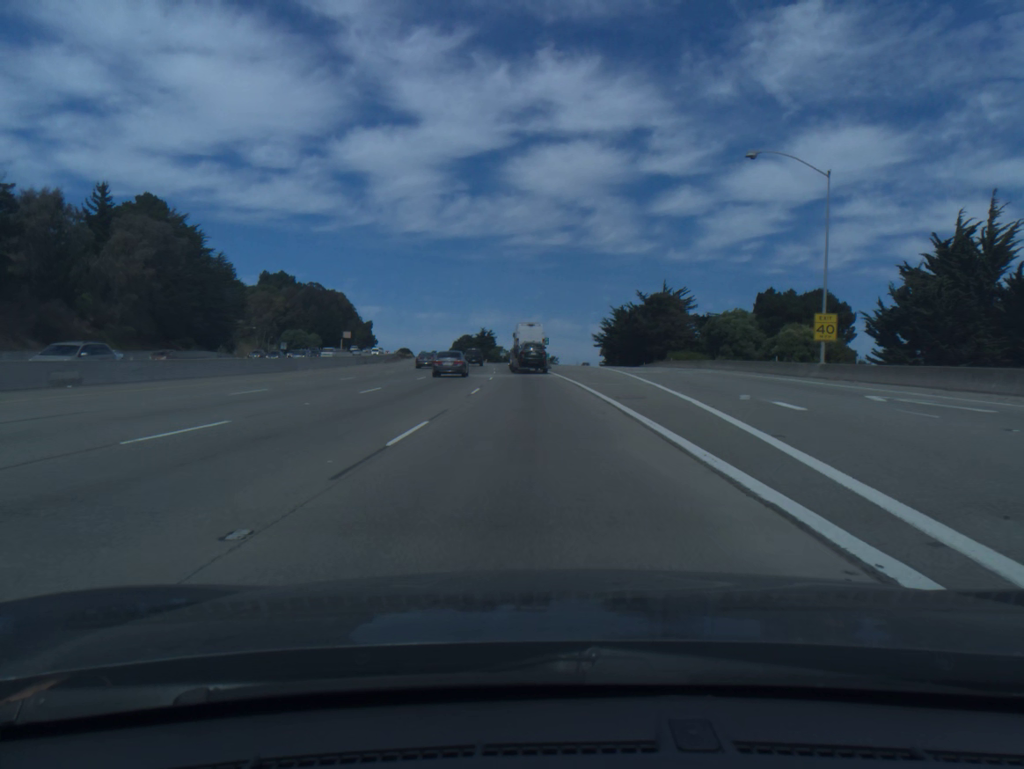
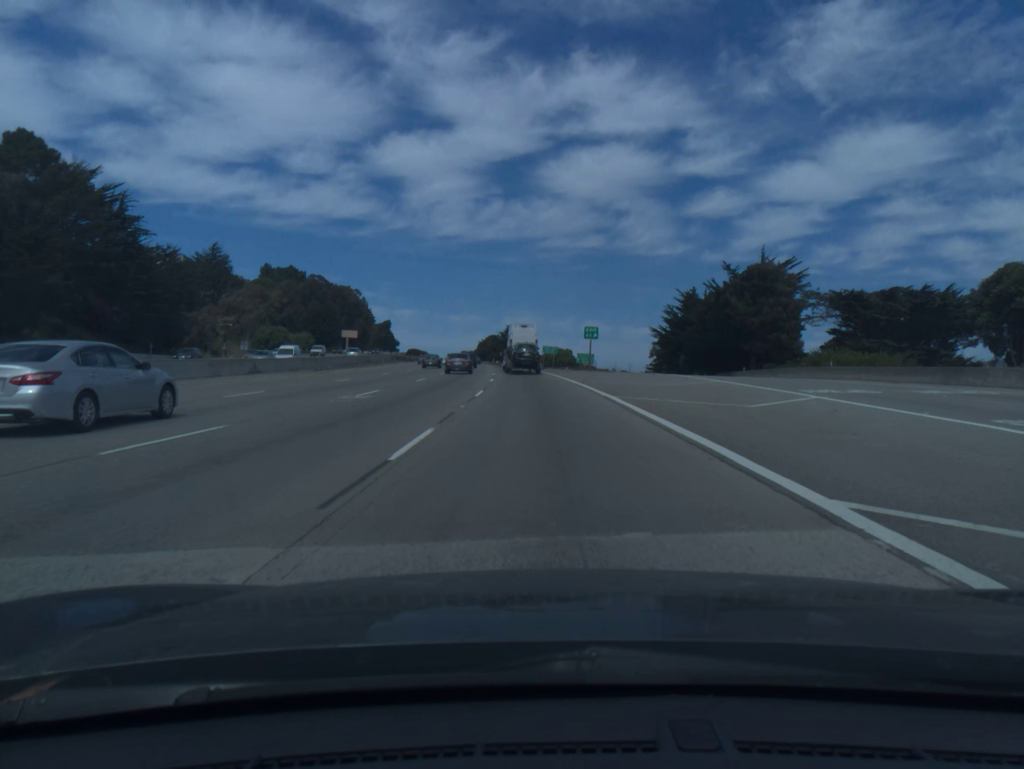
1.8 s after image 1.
(-1.0, +45.0) m; -2°
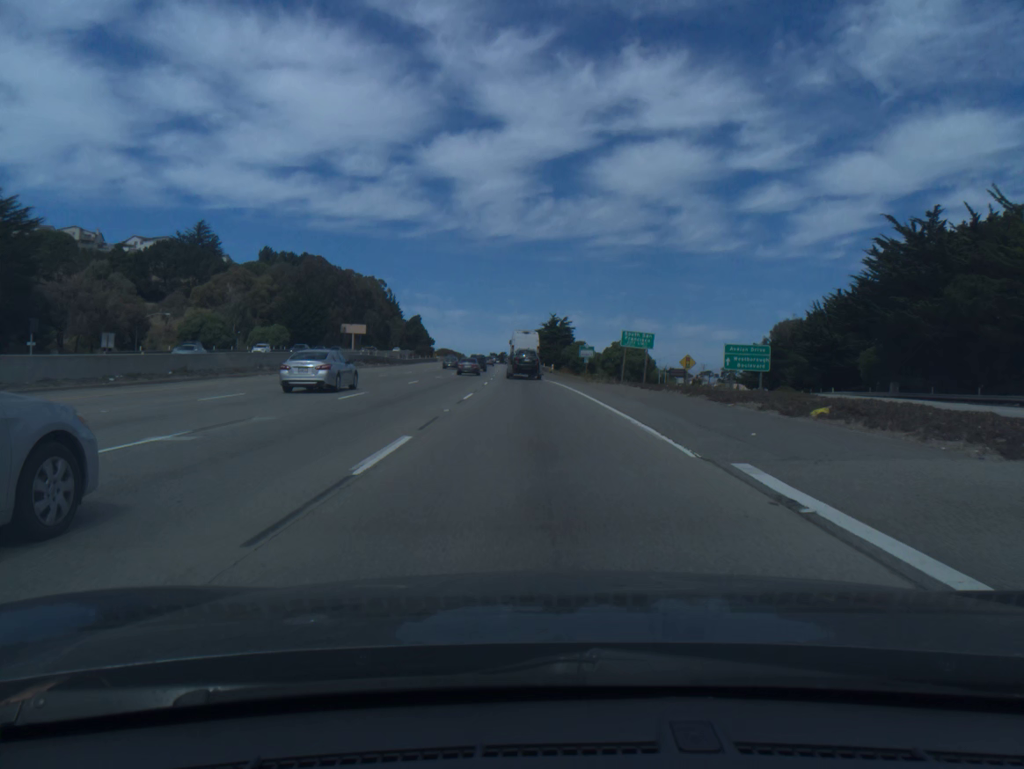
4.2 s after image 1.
(-1.6, +59.9) m; -4°
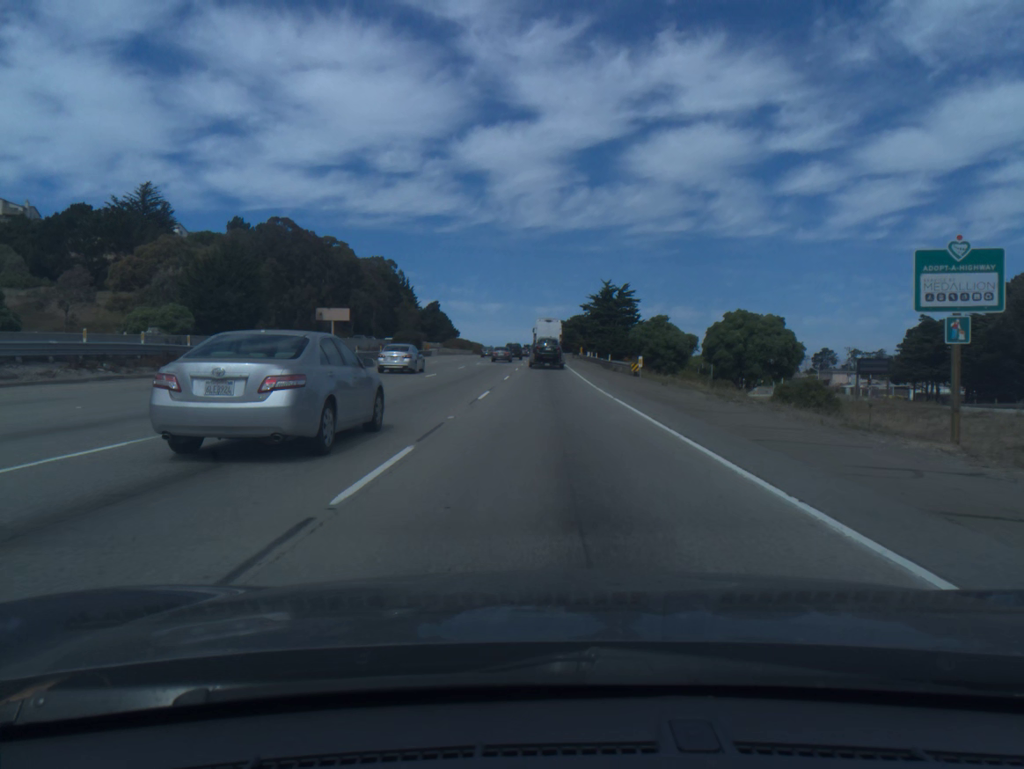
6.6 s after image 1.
(-2.0, +60.3) m; -3°
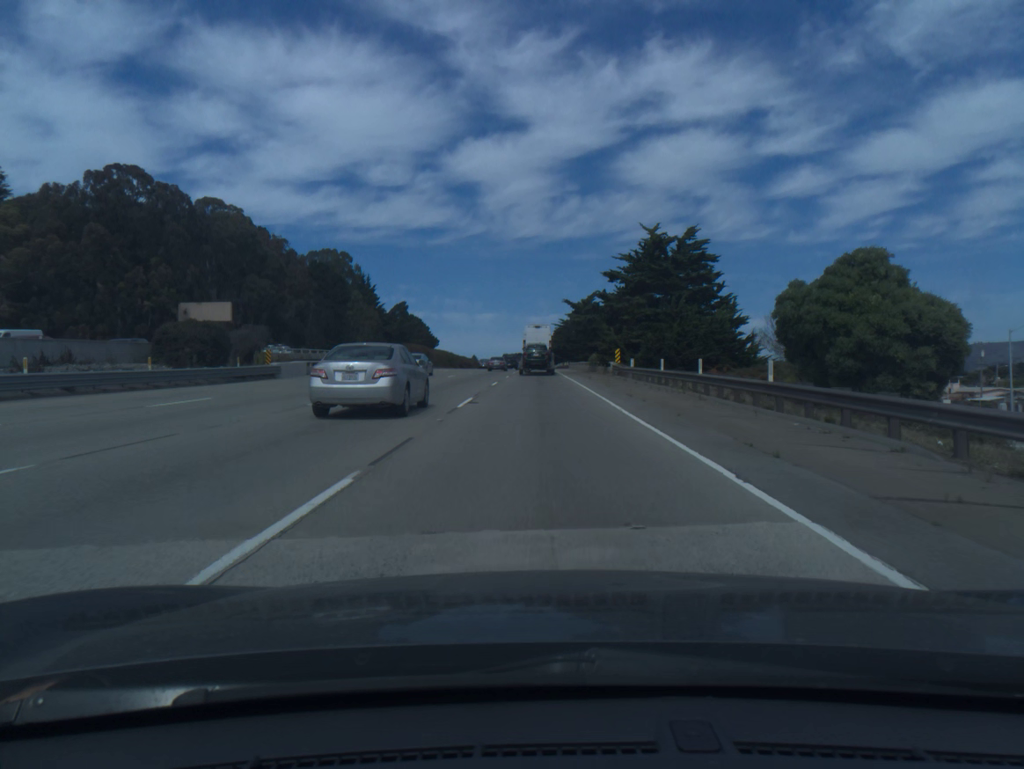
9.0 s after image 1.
(+0.2, +60.4) m; 0°
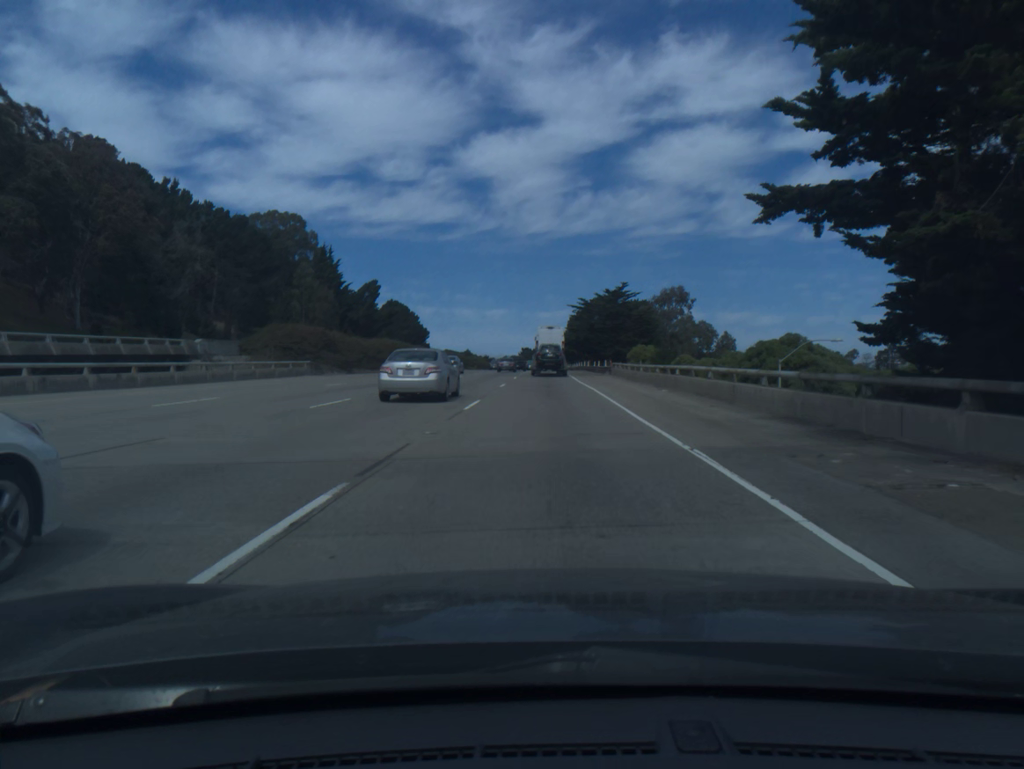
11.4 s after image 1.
(-0.3, +59.4) m; -1°
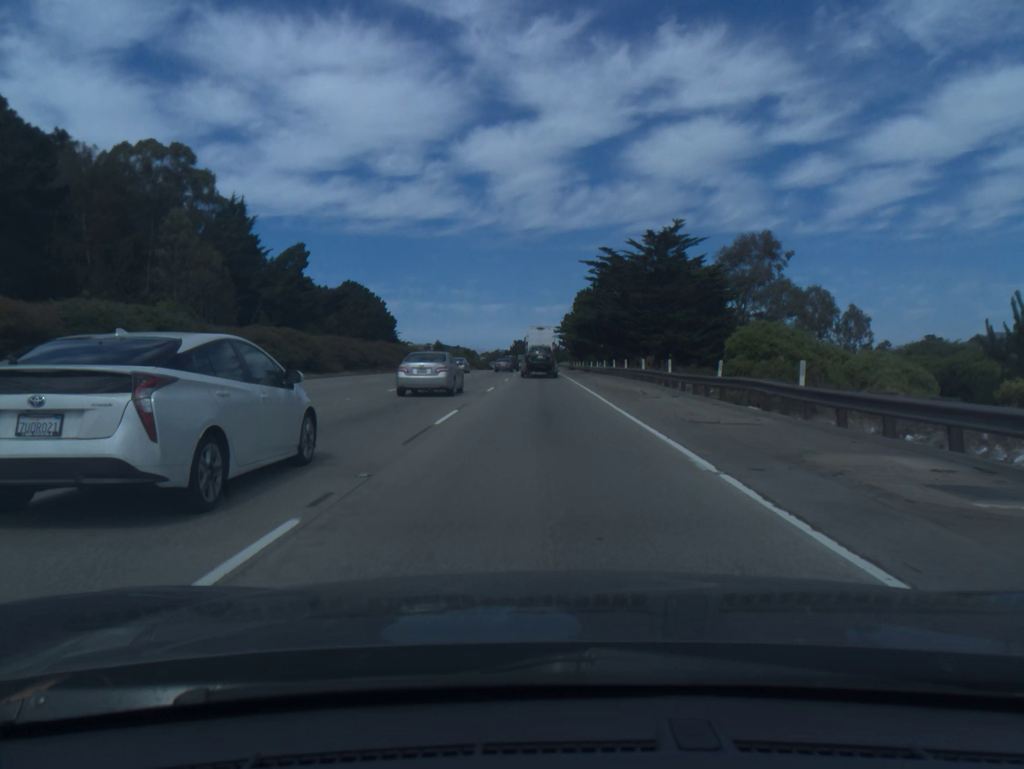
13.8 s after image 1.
(+0.2, +59.2) m; 0°
